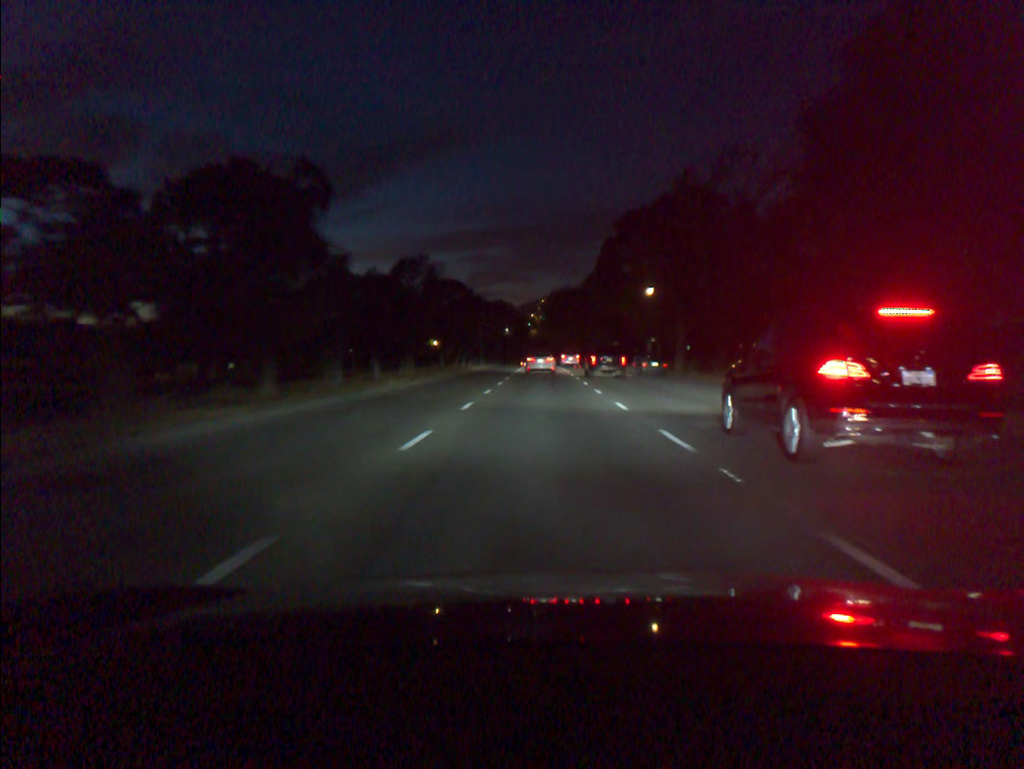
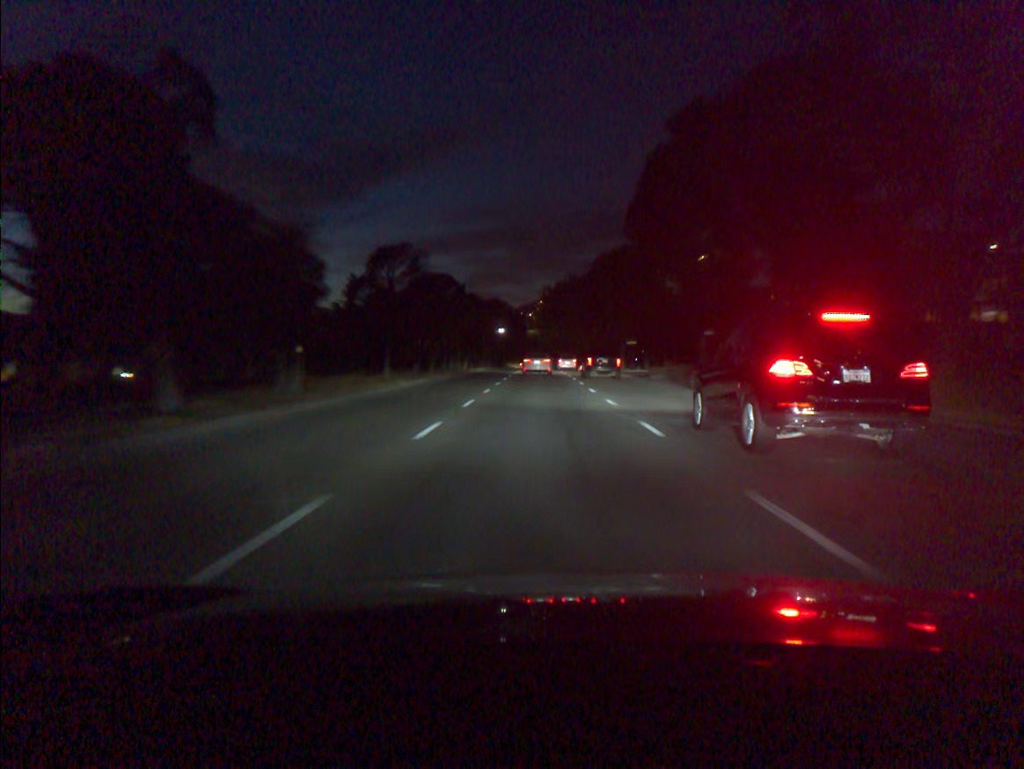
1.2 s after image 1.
(0.0, +20.4) m; 0°
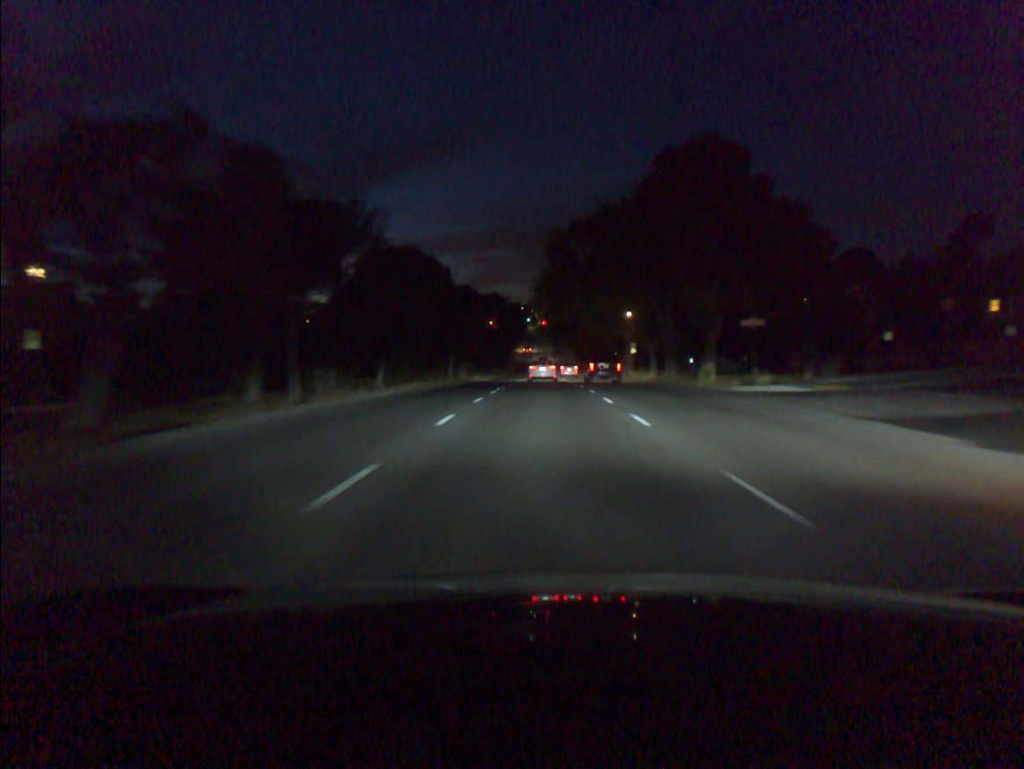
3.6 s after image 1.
(-0.1, +41.8) m; 0°
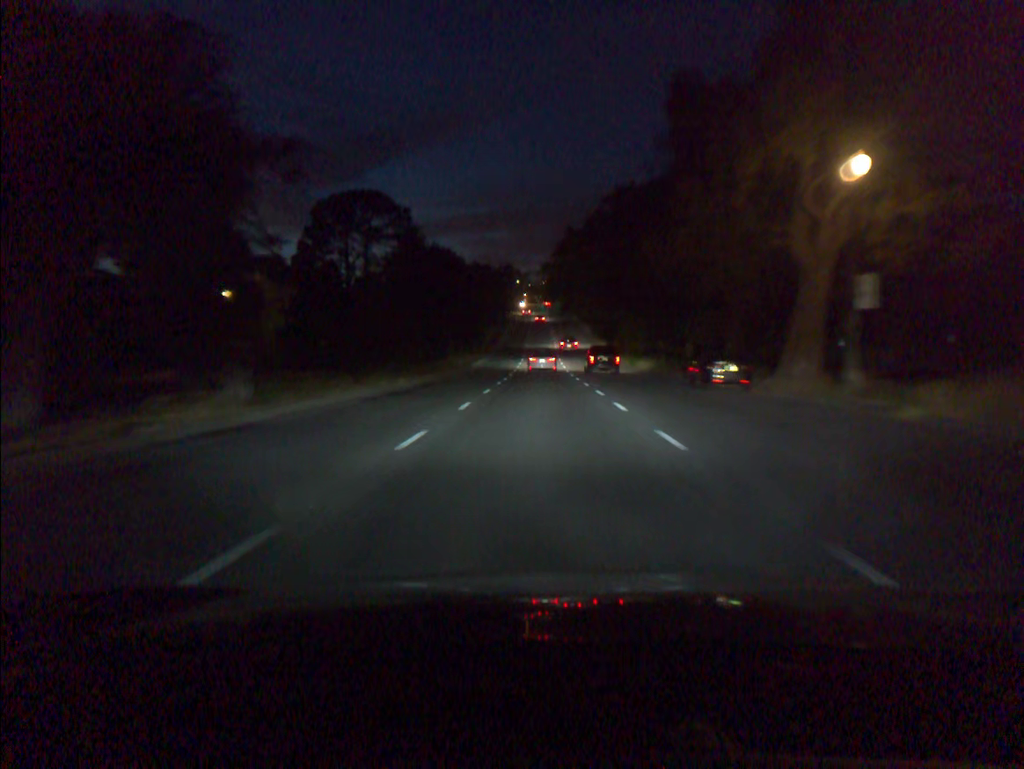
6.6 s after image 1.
(+0.2, +54.2) m; 0°
